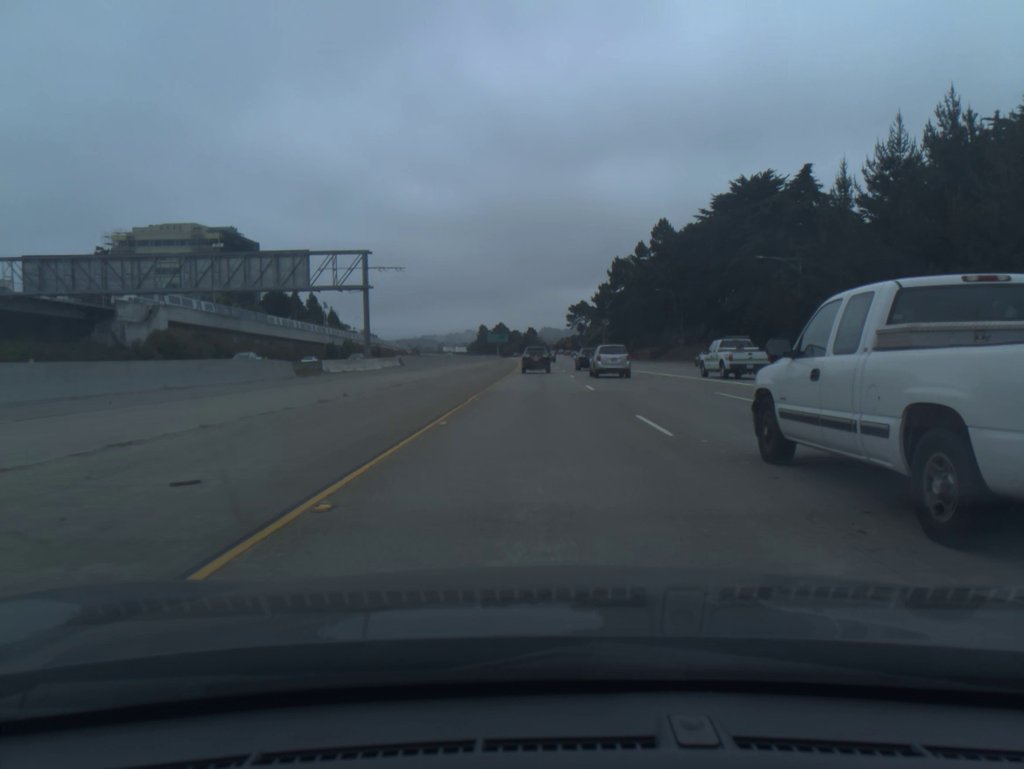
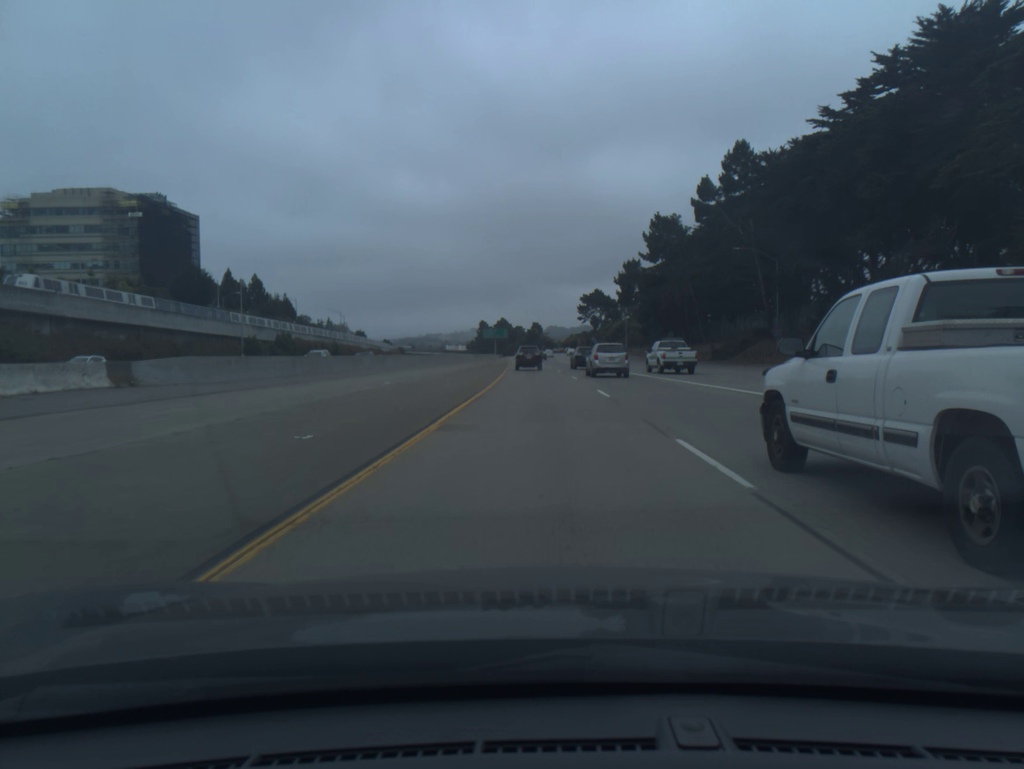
(-0.1, +48.6) m; 0°
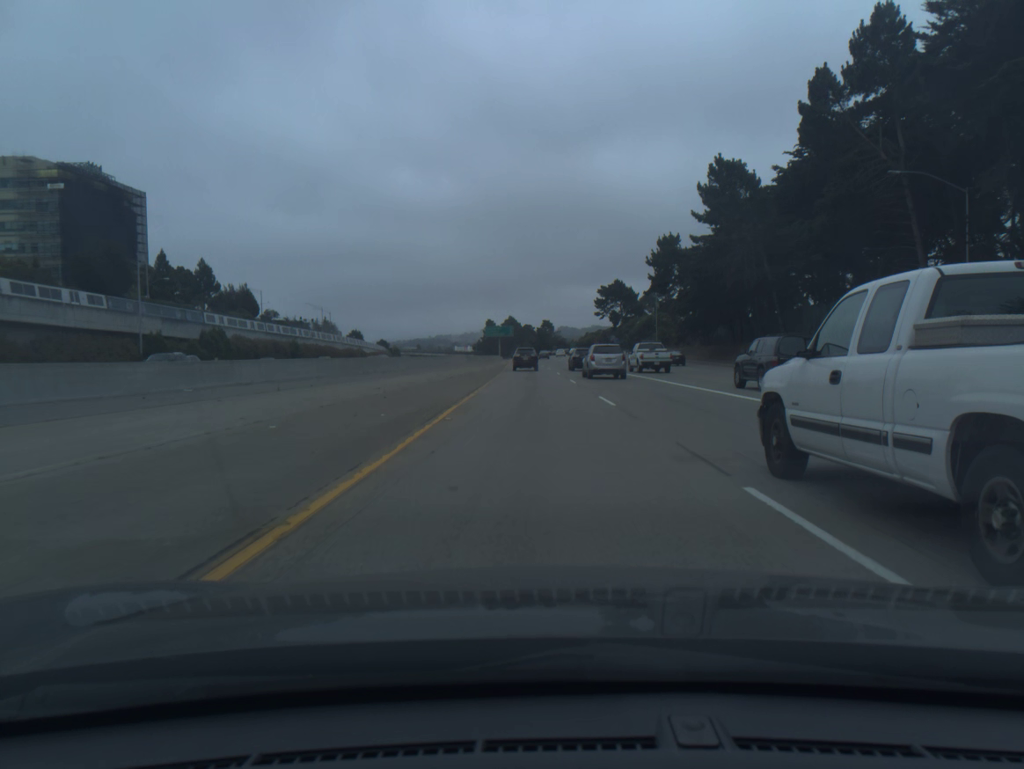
(-0.2, +32.6) m; -1°
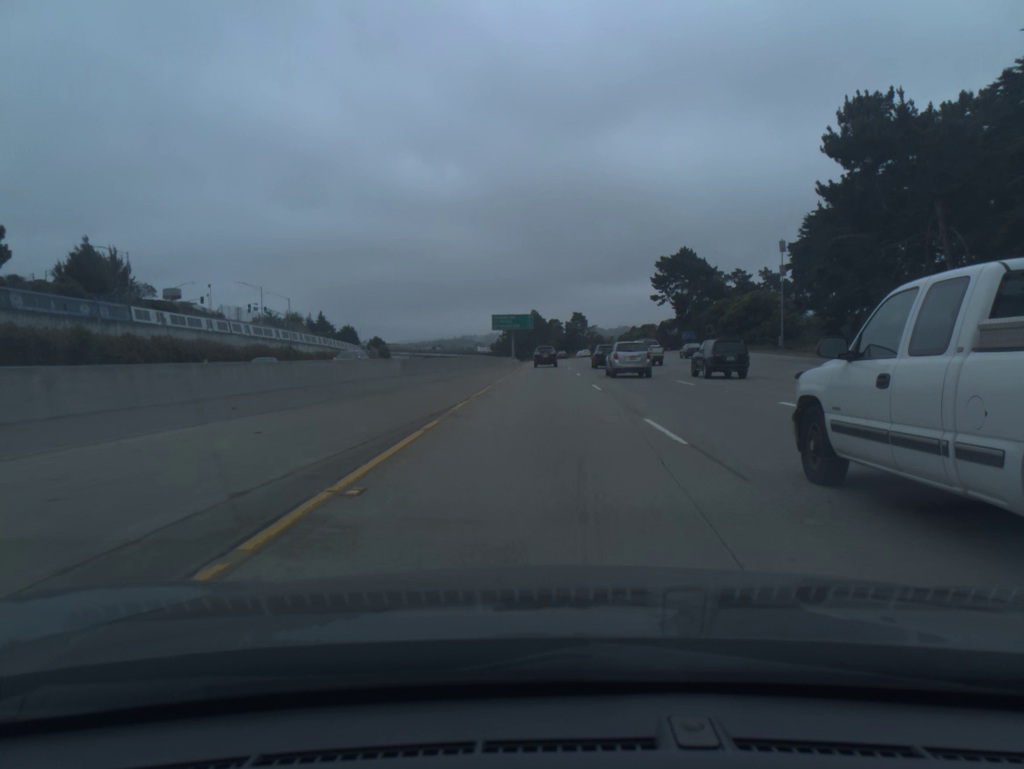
(-1.3, +66.1) m; -2°
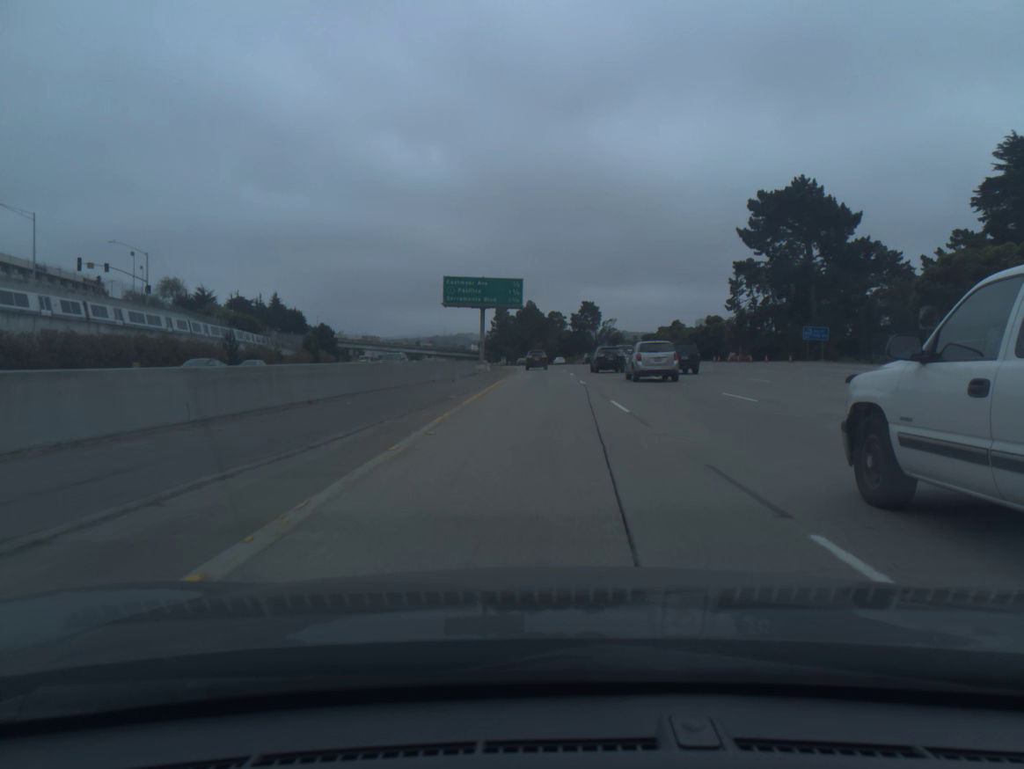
(+0.1, +67.5) m; 0°
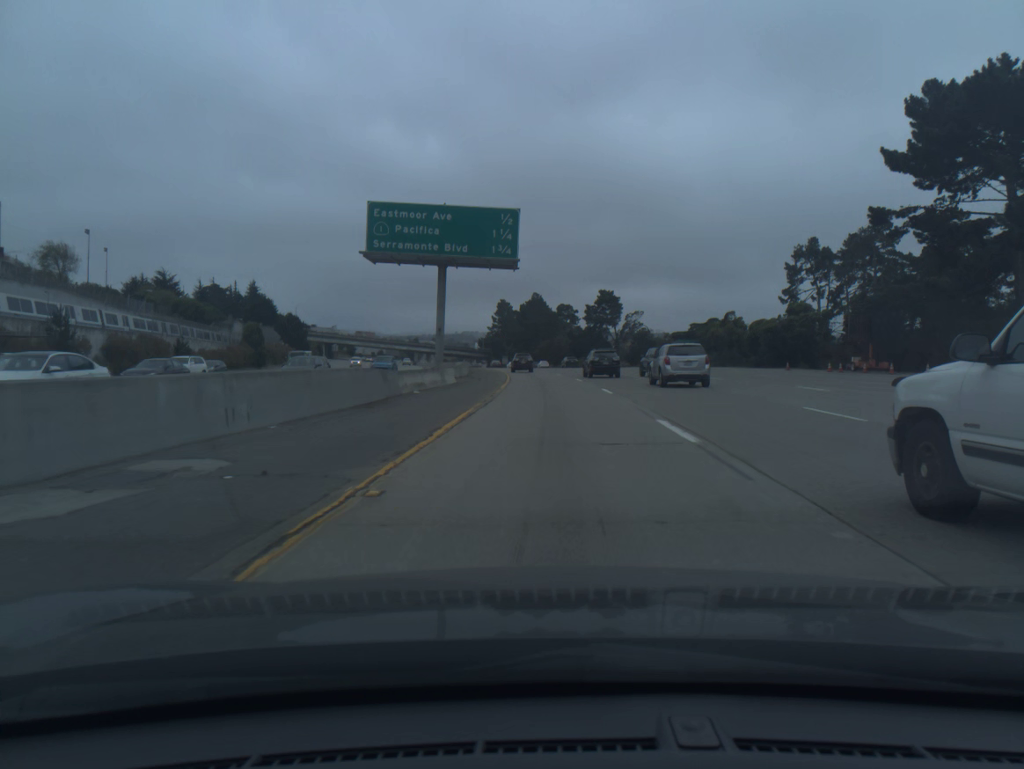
(-0.2, +34.3) m; 0°
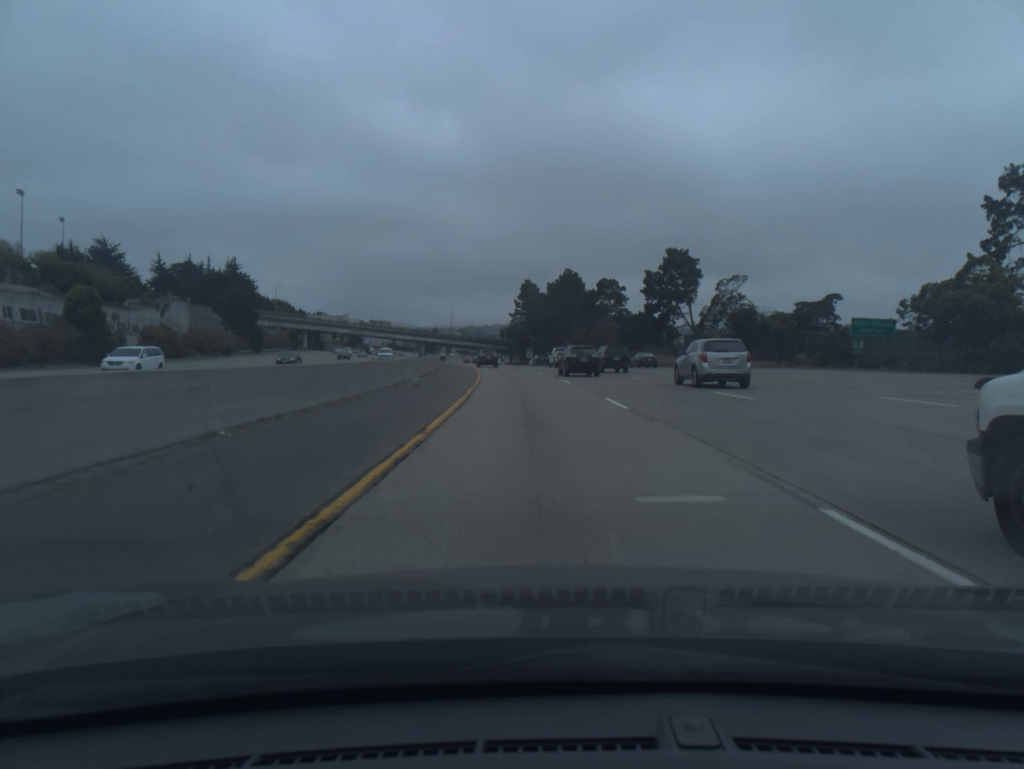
(-0.5, +52.2) m; -2°
